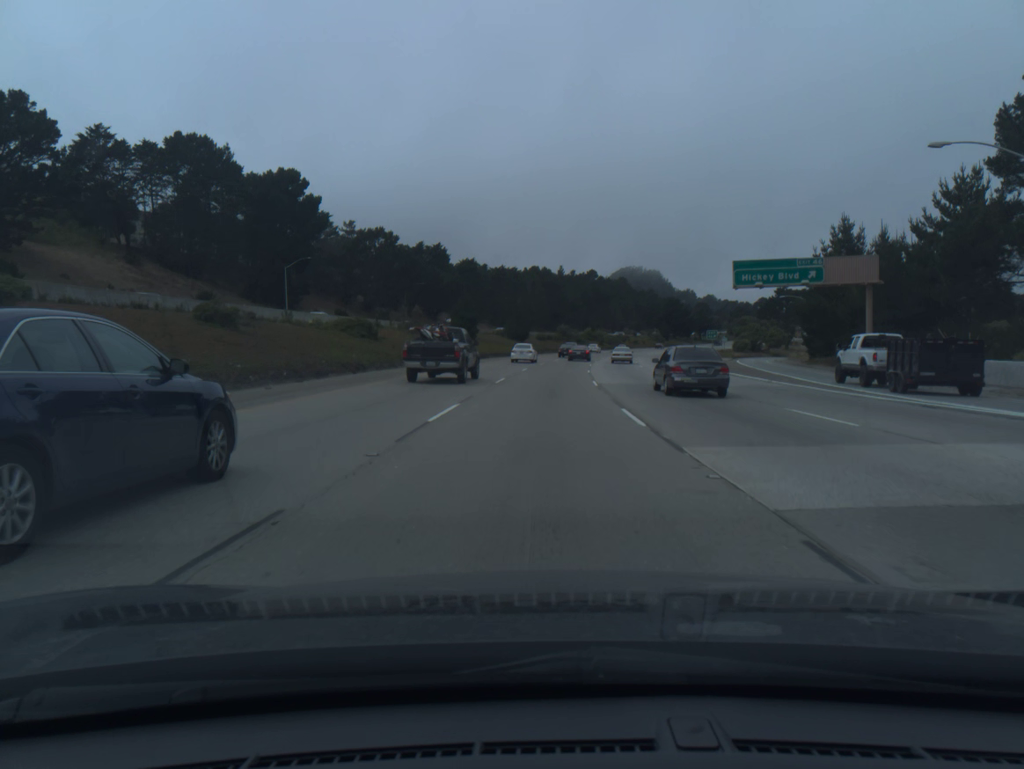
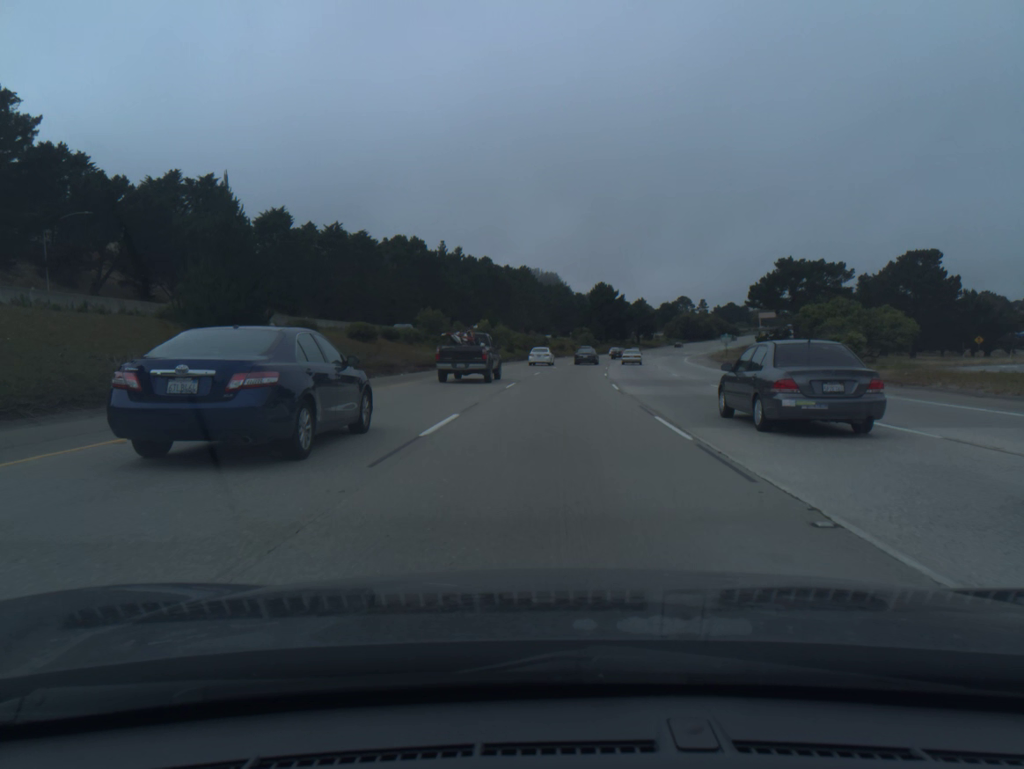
(+5.1, +89.7) m; +8°
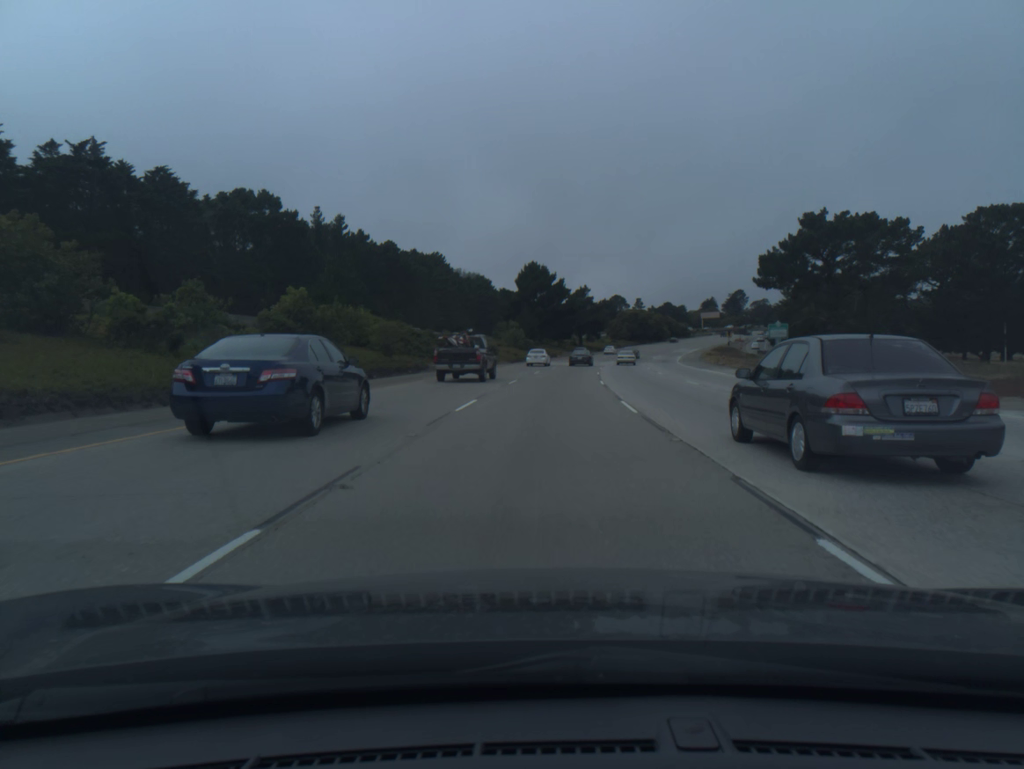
(+2.6, +53.2) m; +5°
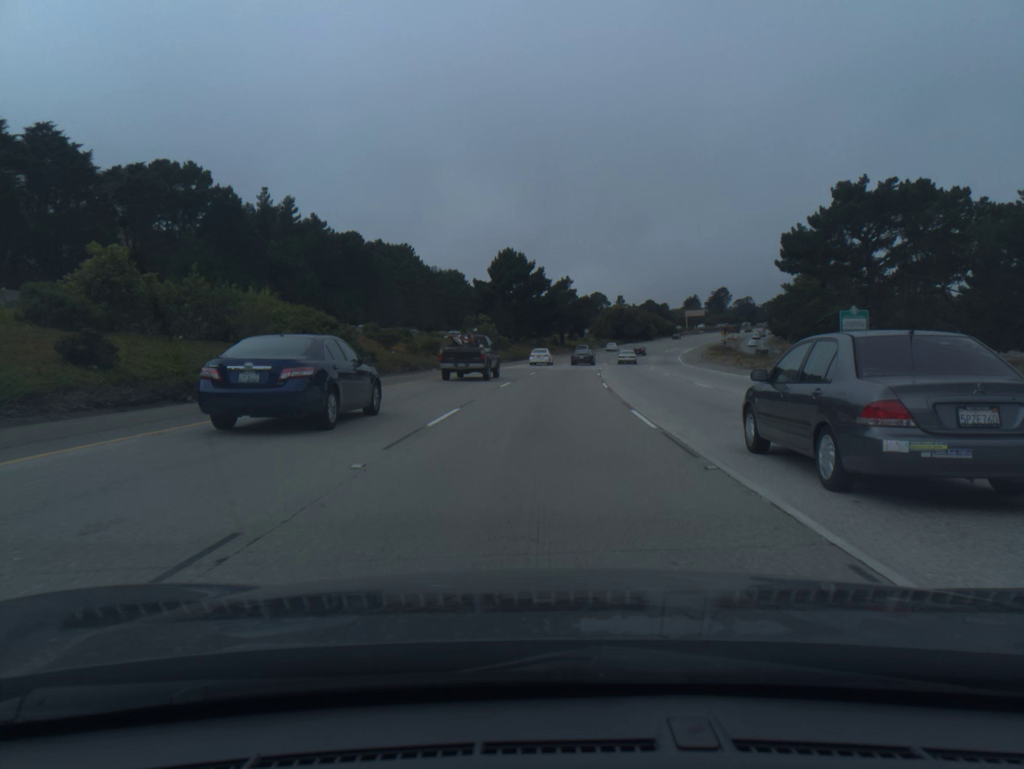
(+0.2, +17.8) m; +2°
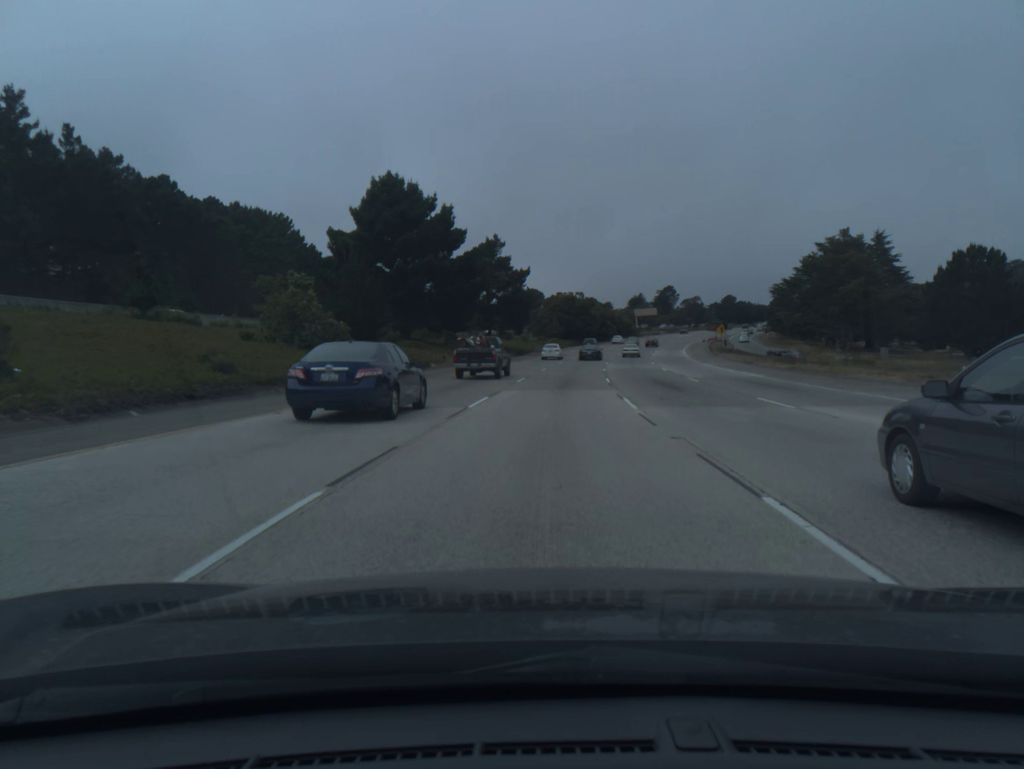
(+2.2, +53.7) m; +5°
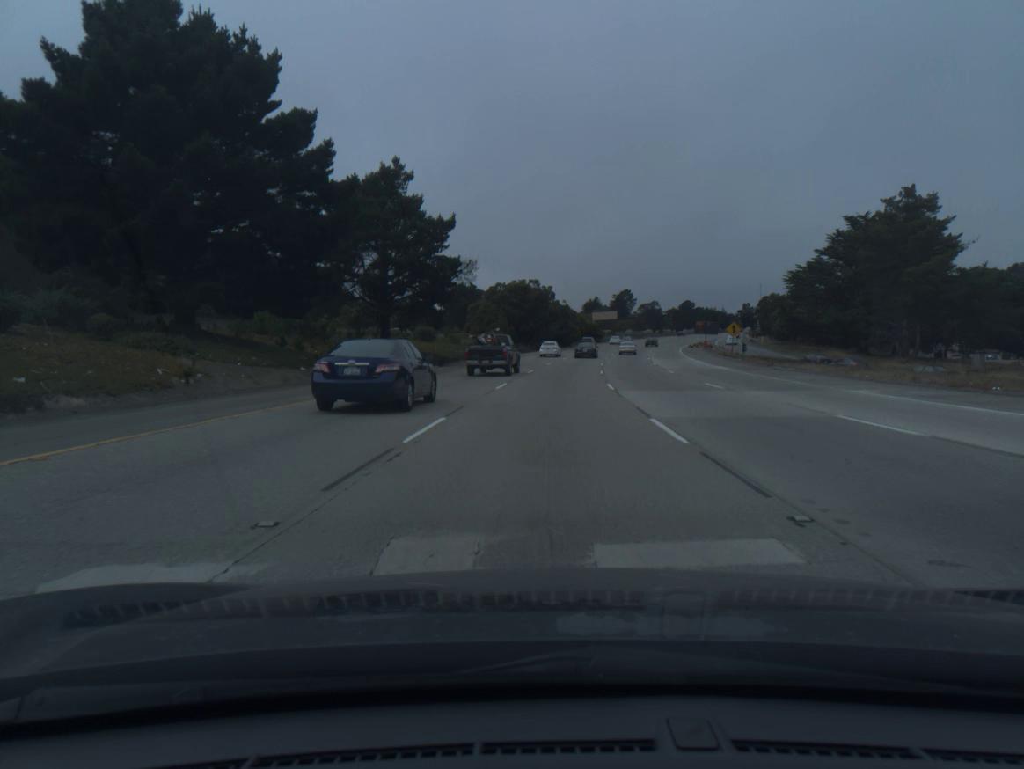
(+1.1, +36.1) m; +4°
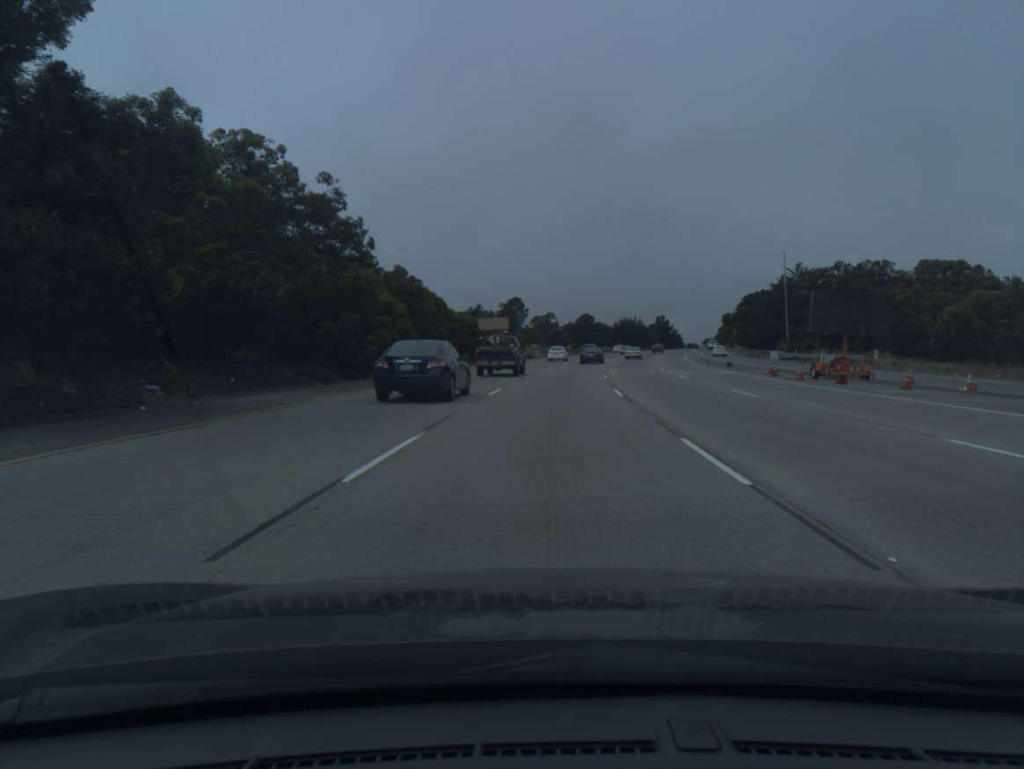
(+6.7, +90.5) m; +8°
